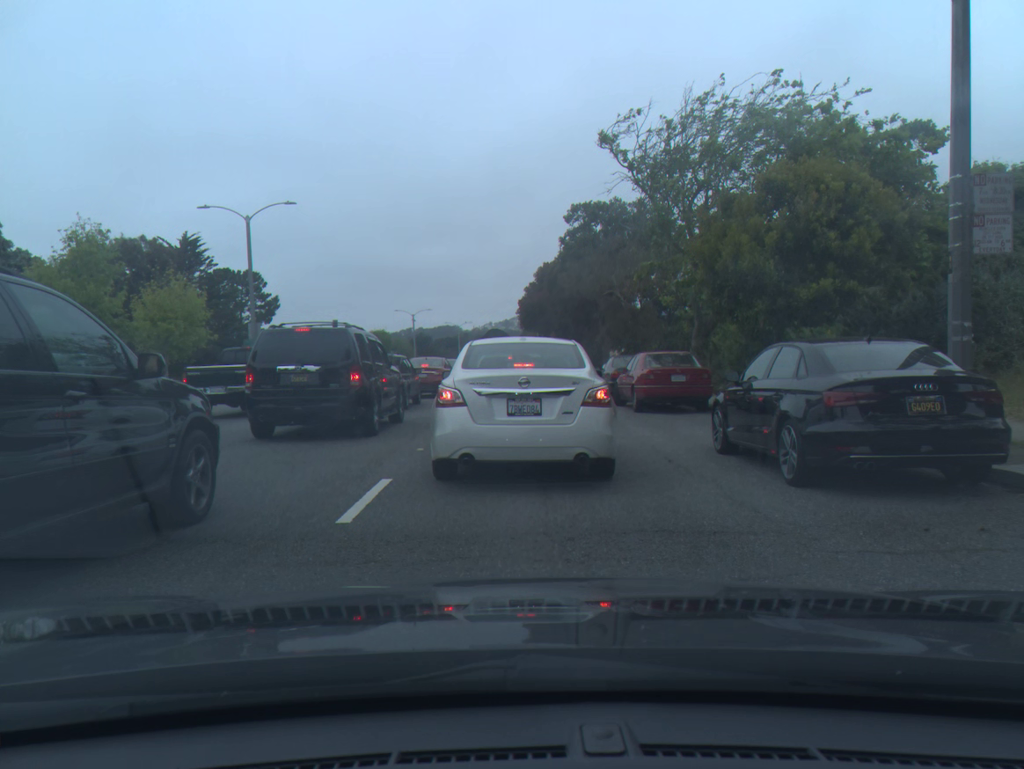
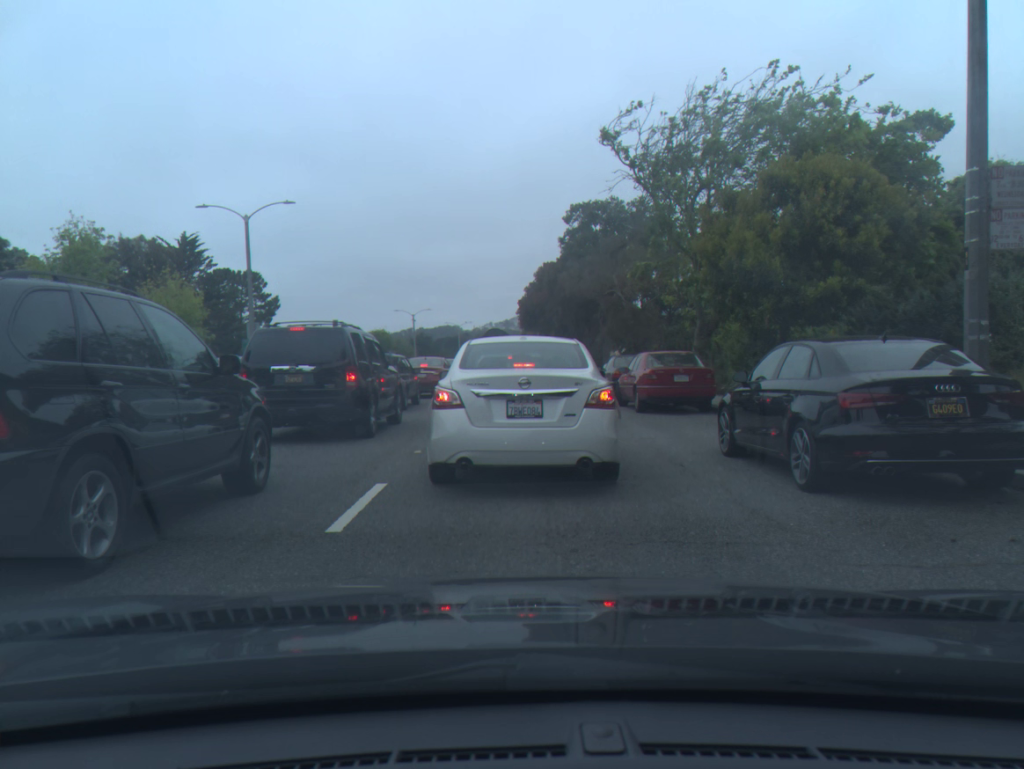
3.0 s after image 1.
(0.0, +0.4) m; 0°
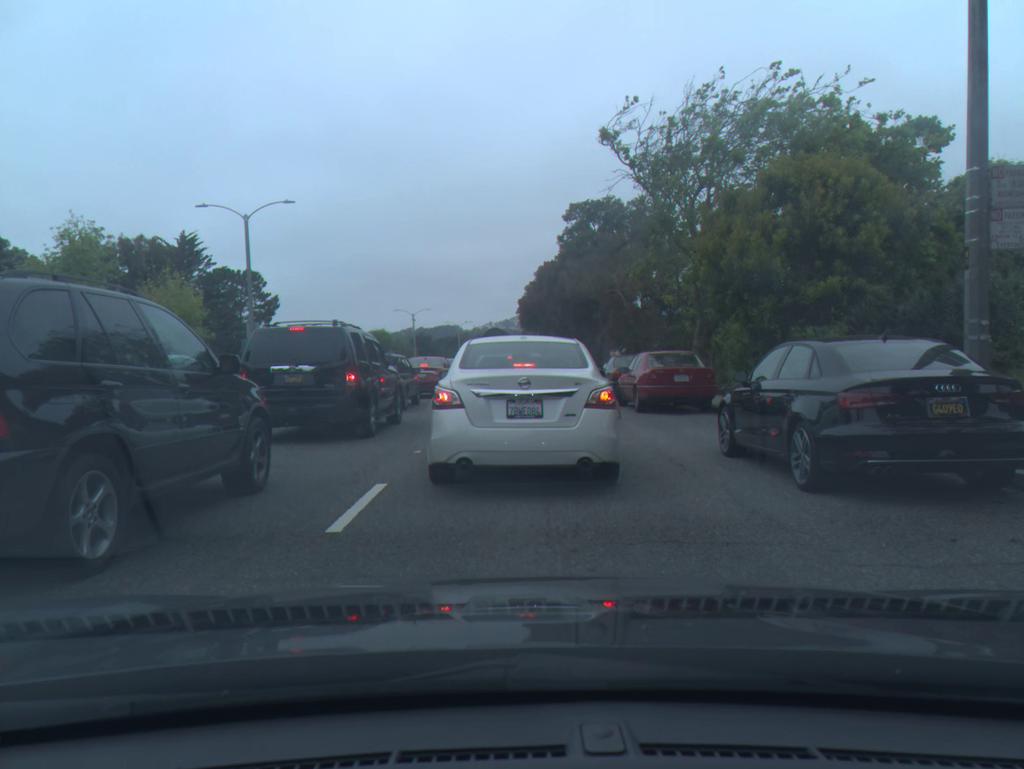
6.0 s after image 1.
(0.0, 0.0) m; 0°
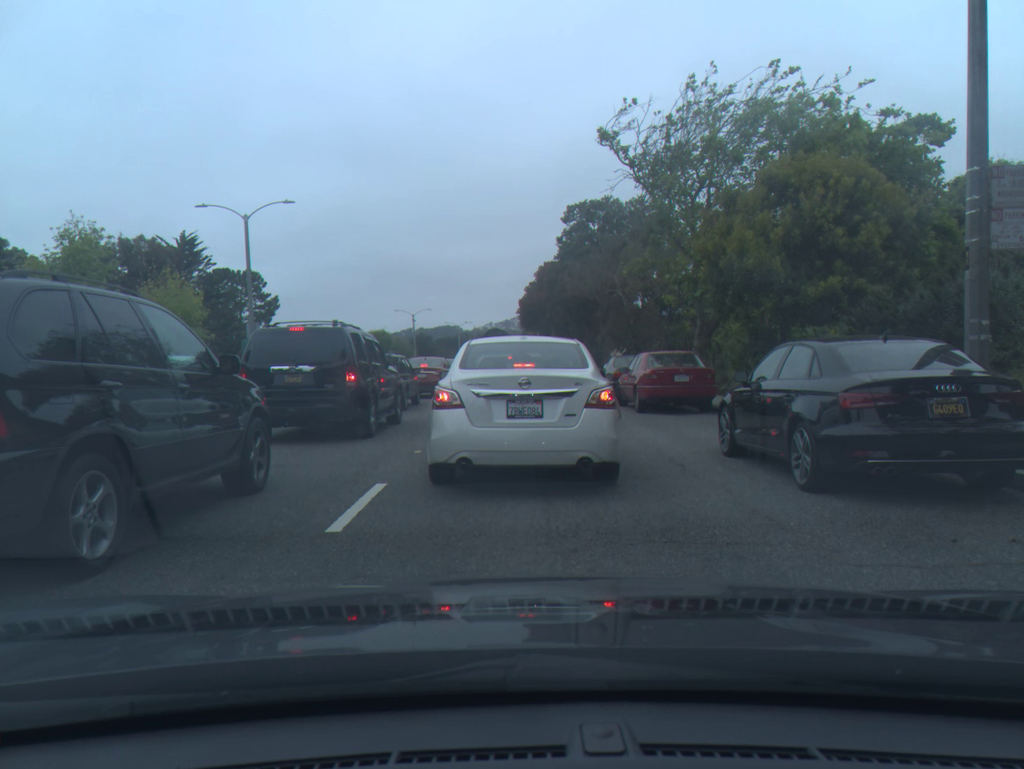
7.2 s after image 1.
(0.0, 0.0) m; 0°
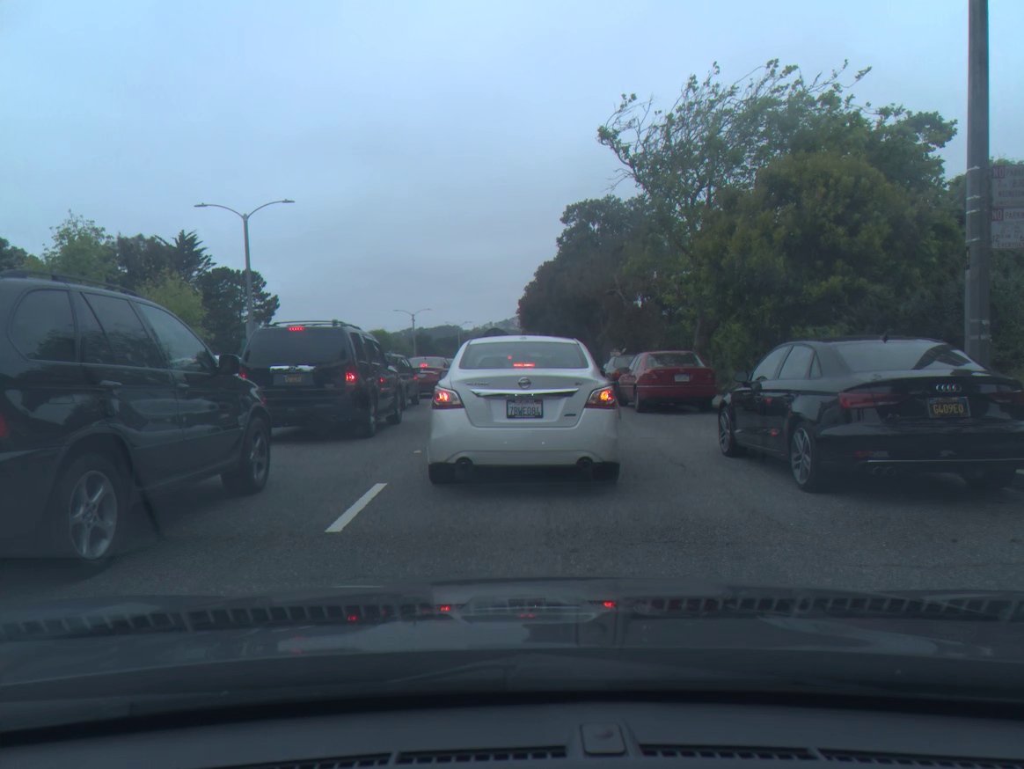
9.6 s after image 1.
(0.0, 0.0) m; 0°
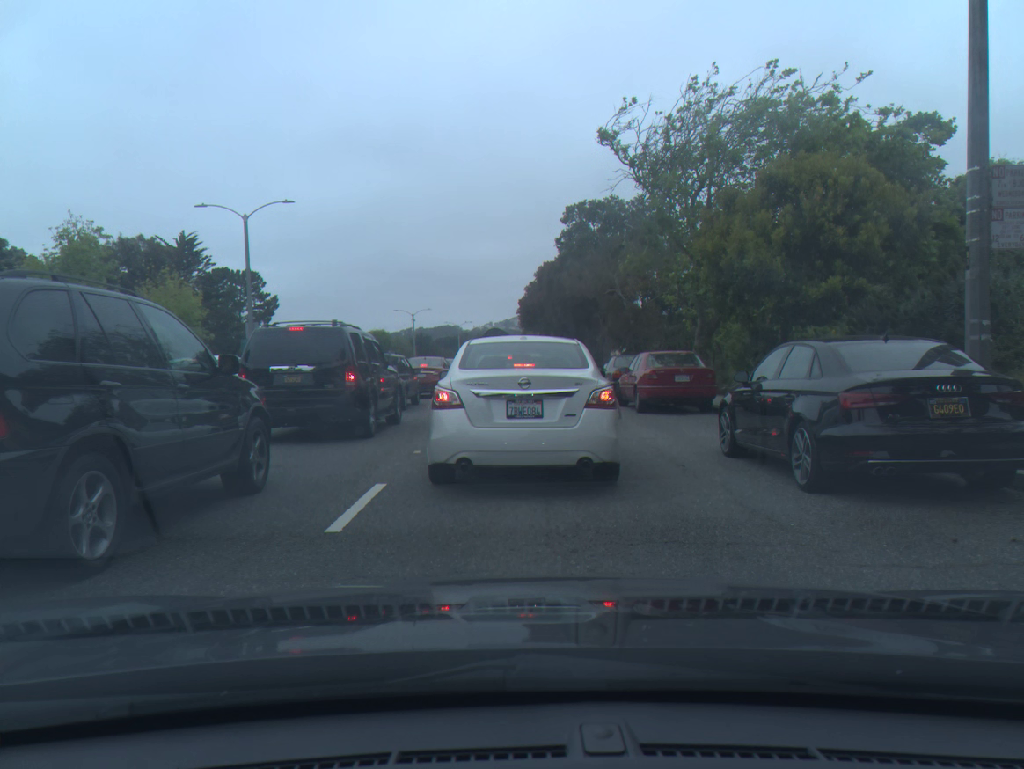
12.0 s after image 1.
(0.0, 0.0) m; 0°
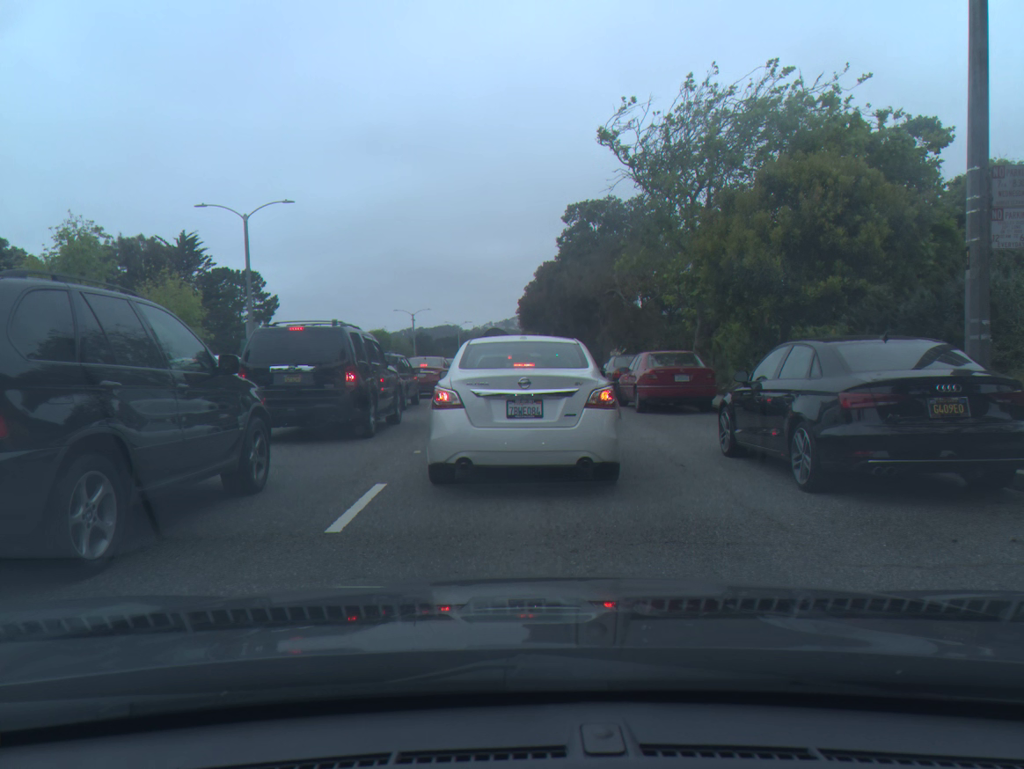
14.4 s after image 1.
(0.0, 0.0) m; 0°
